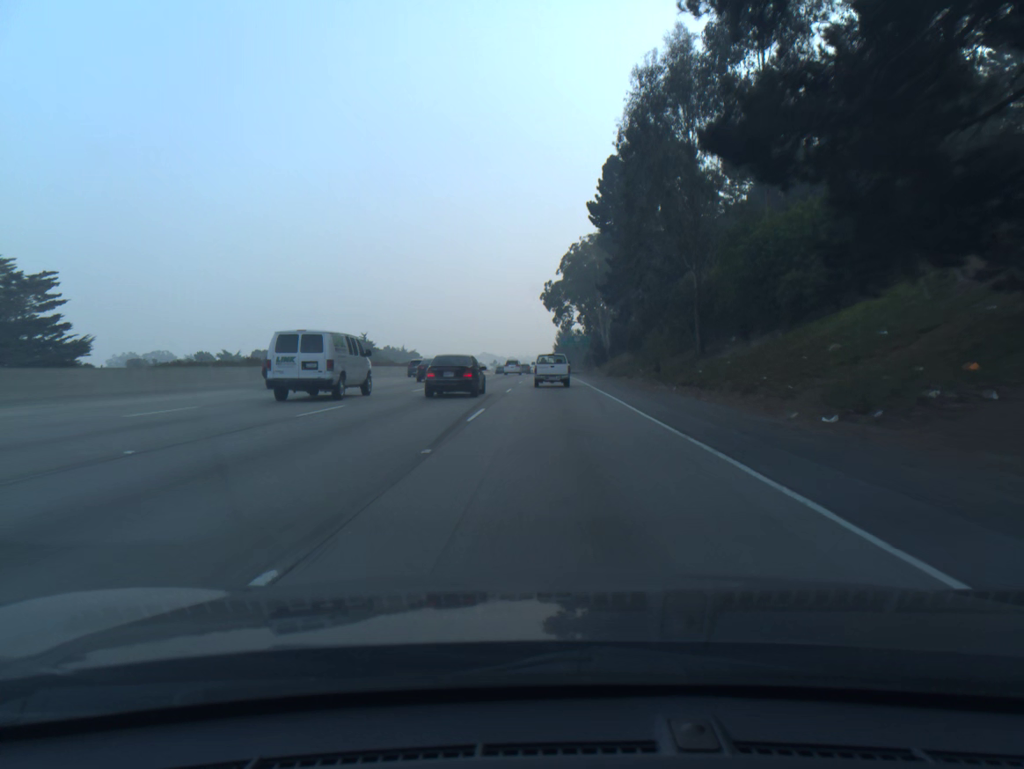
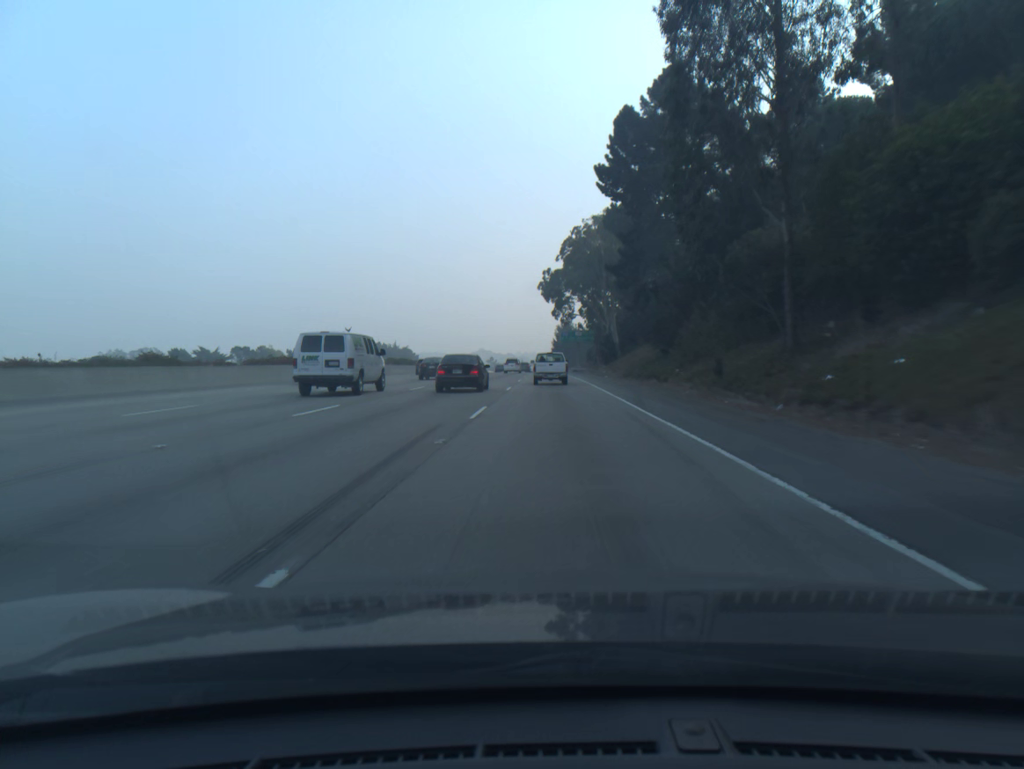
(0.0, +14.6) m; 0°
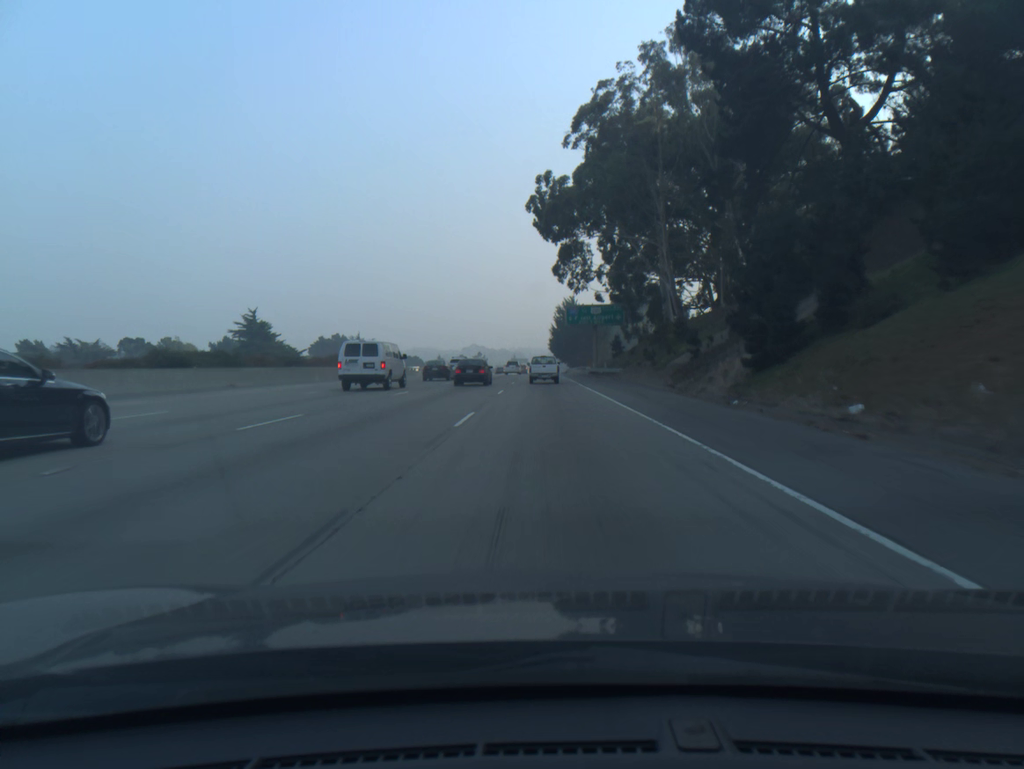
(+0.2, +59.7) m; 0°
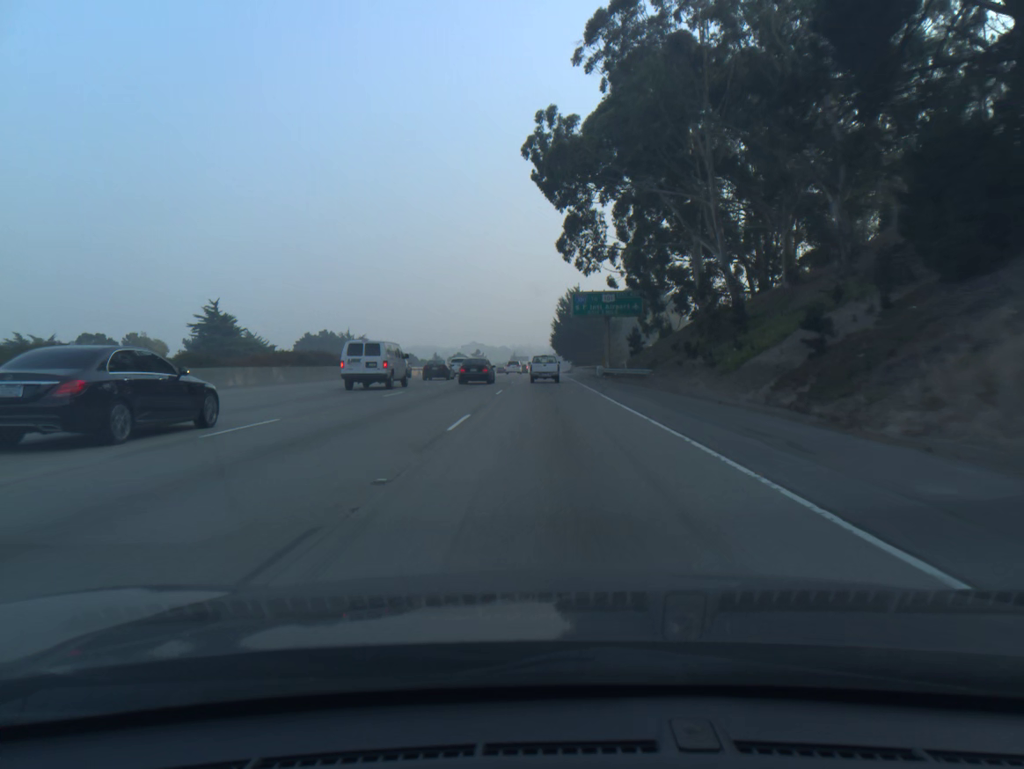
(0.0, +15.5) m; 0°
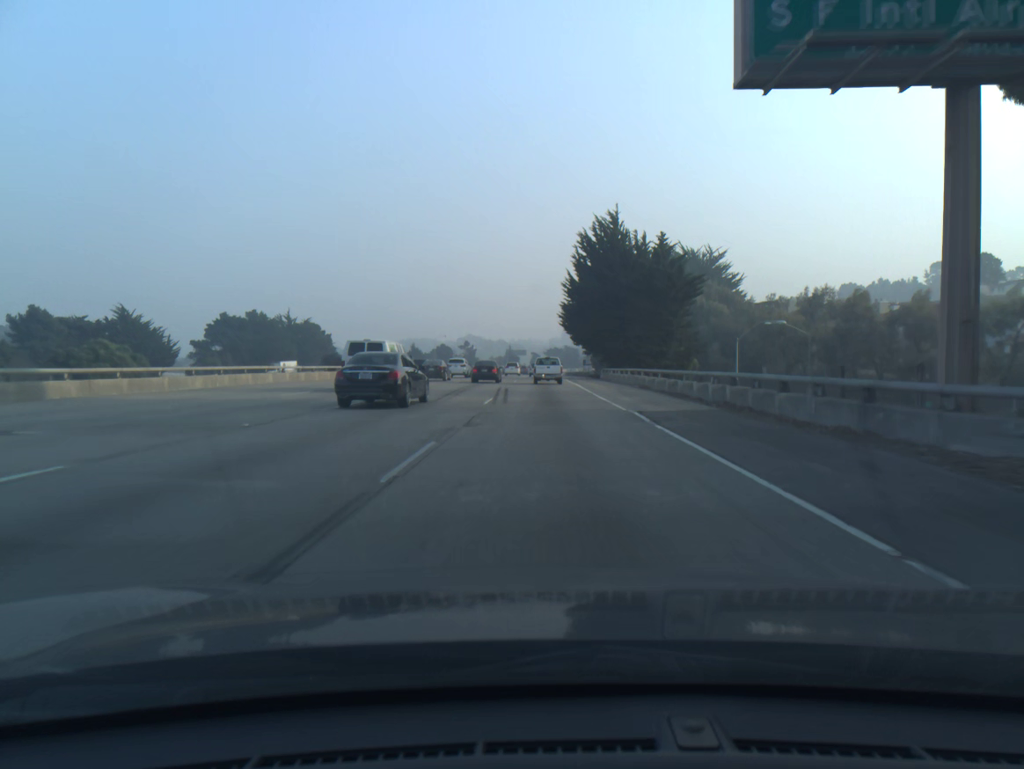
(-0.1, +63.9) m; 0°
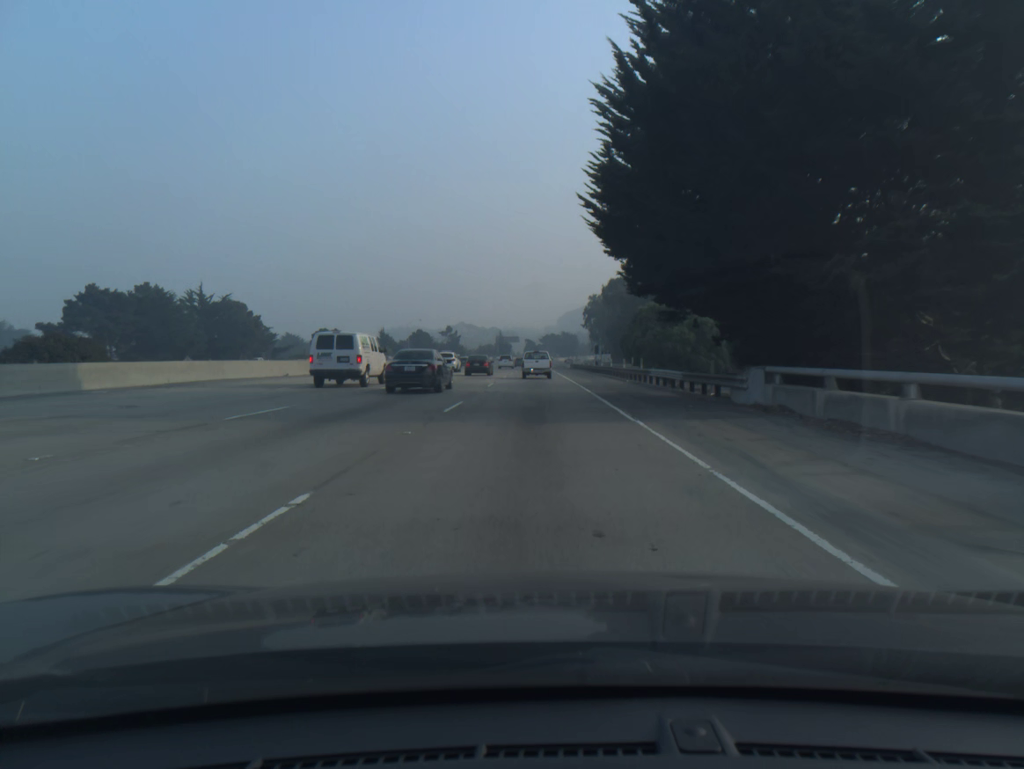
(+0.3, +49.0) m; 0°
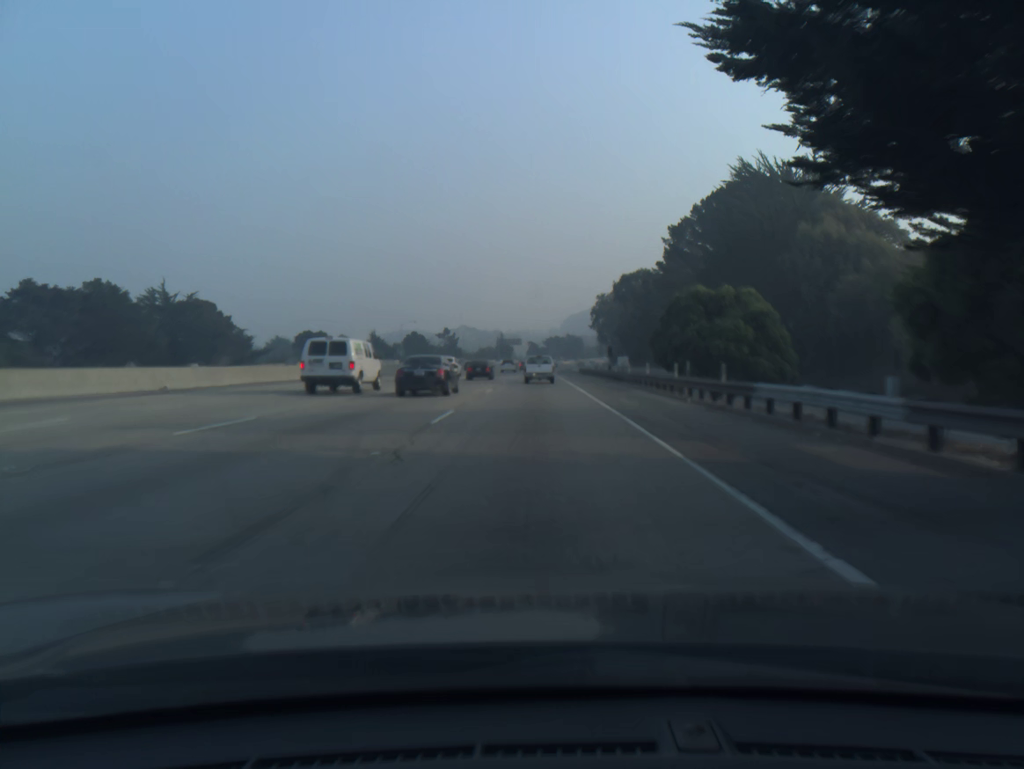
(0.0, +16.3) m; 0°
